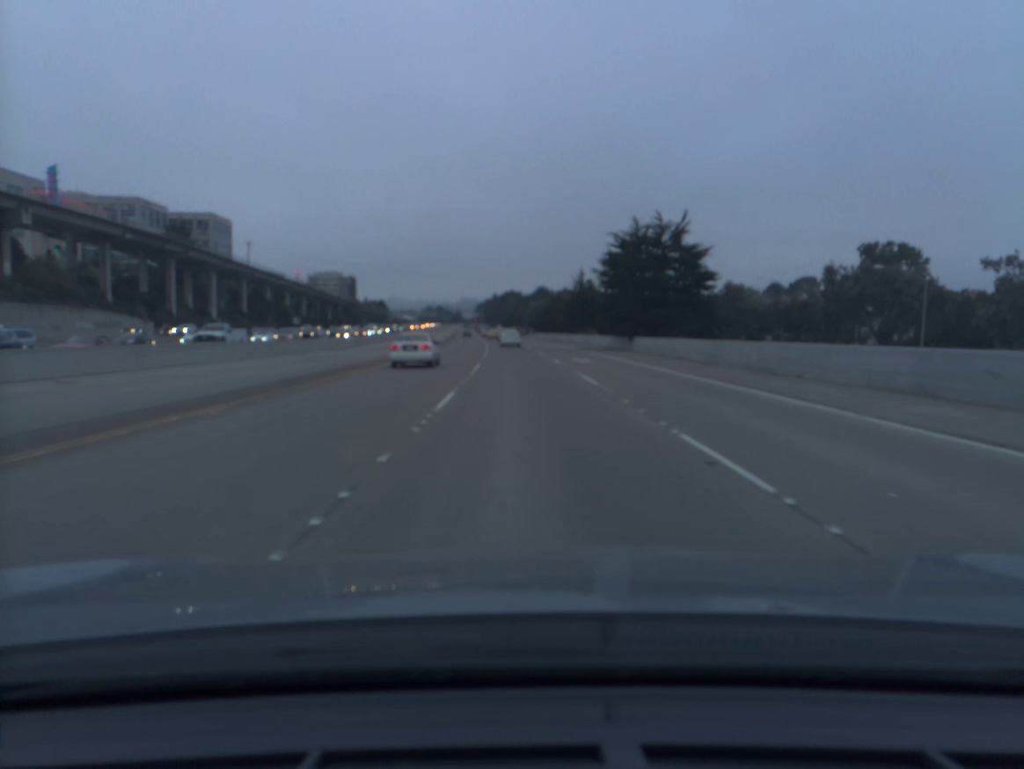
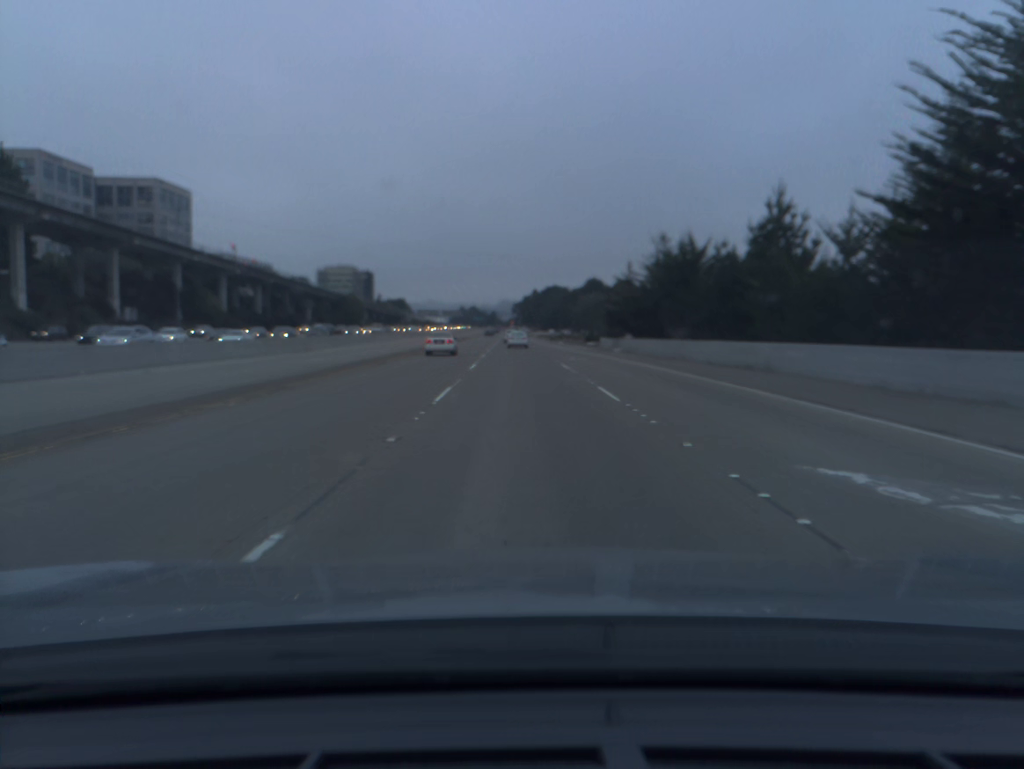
(-1.9, +78.4) m; -3°
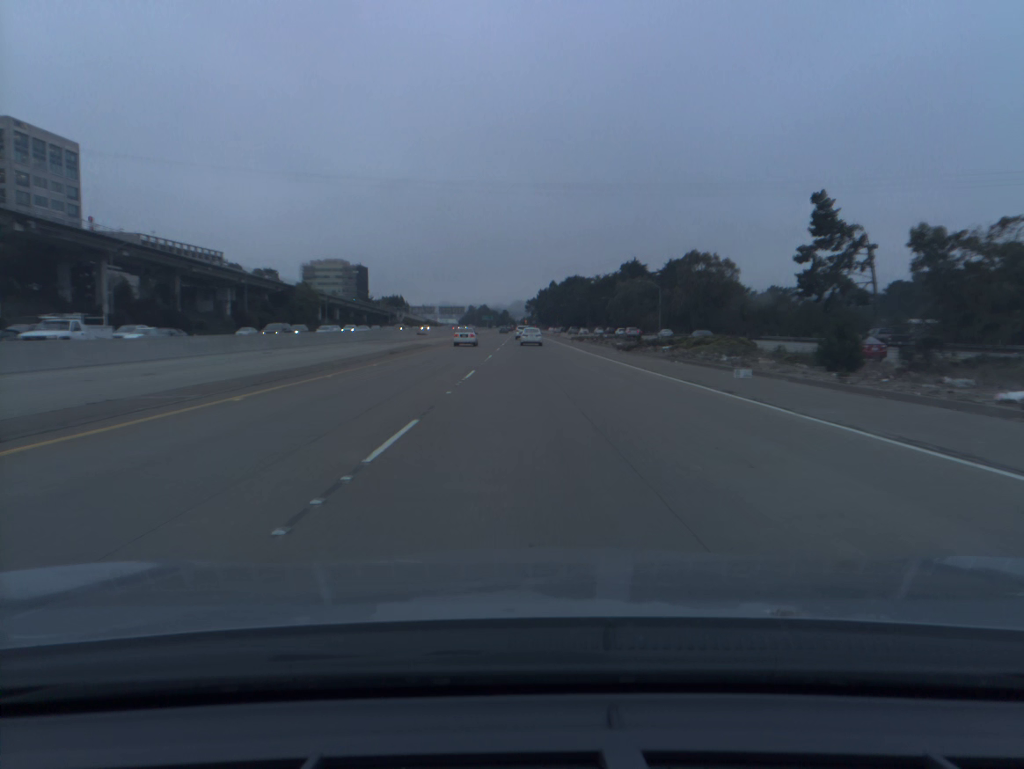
(-1.2, +80.1) m; -1°
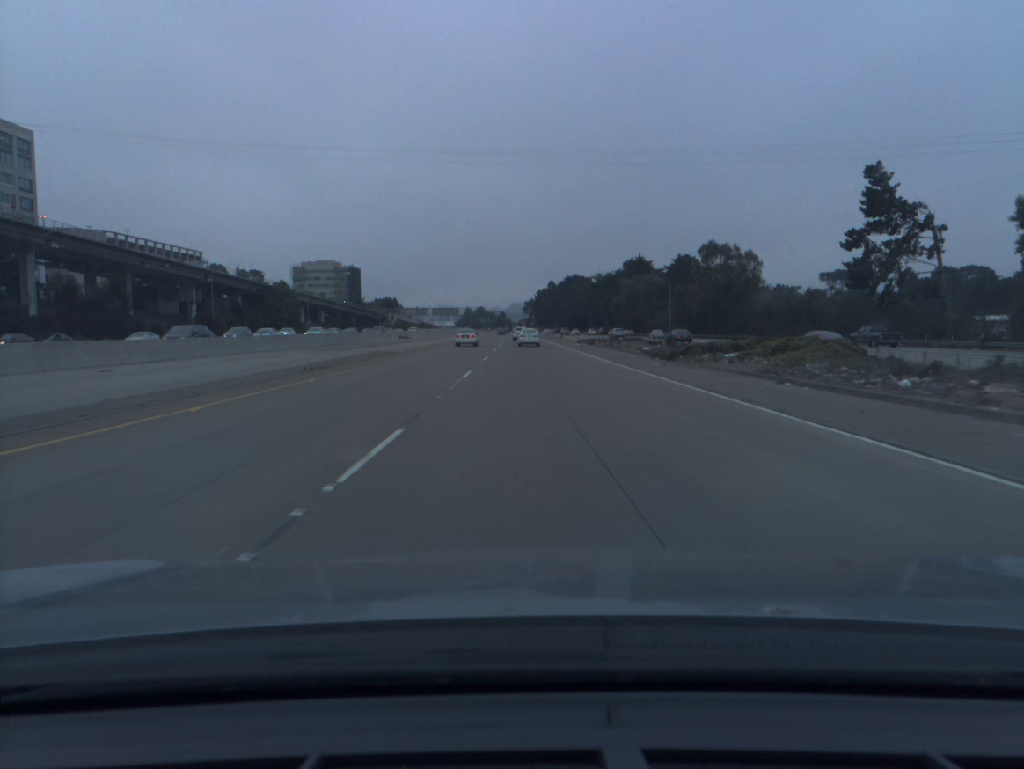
(0.0, +16.1) m; 0°
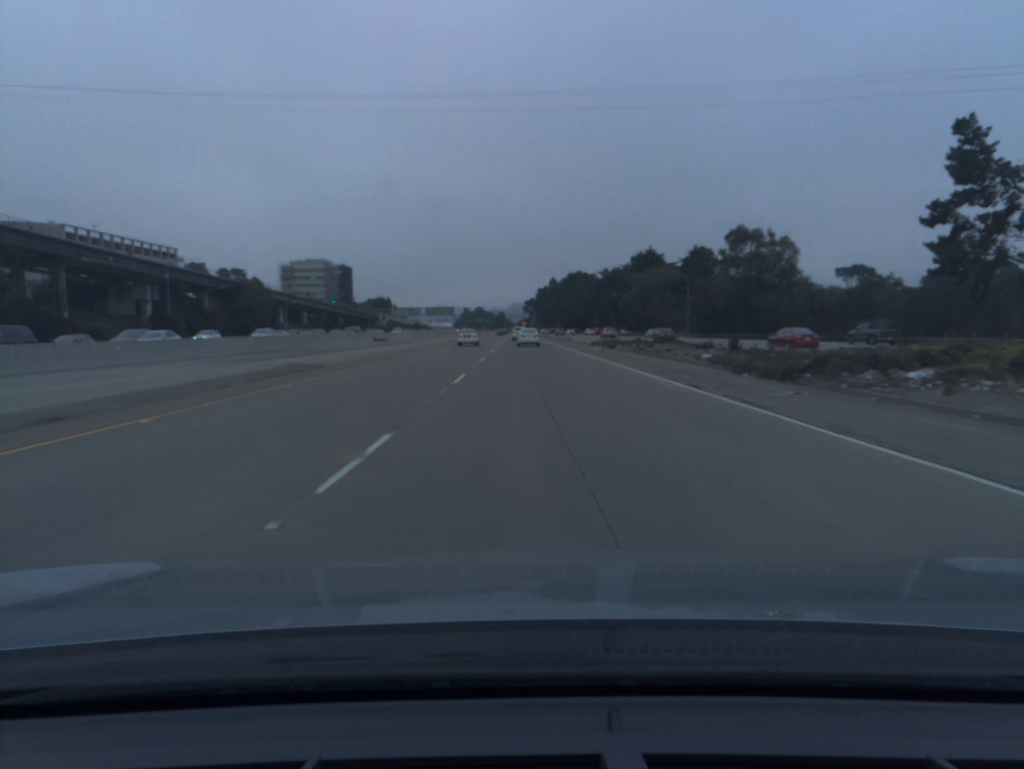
(0.0, +16.1) m; 0°
